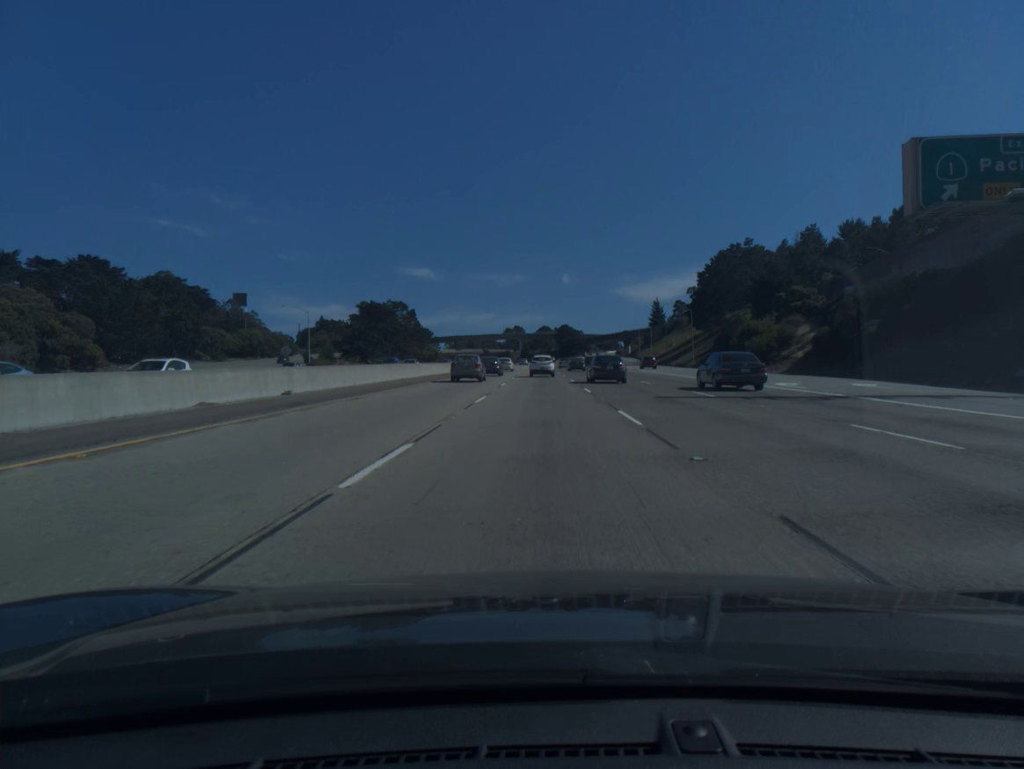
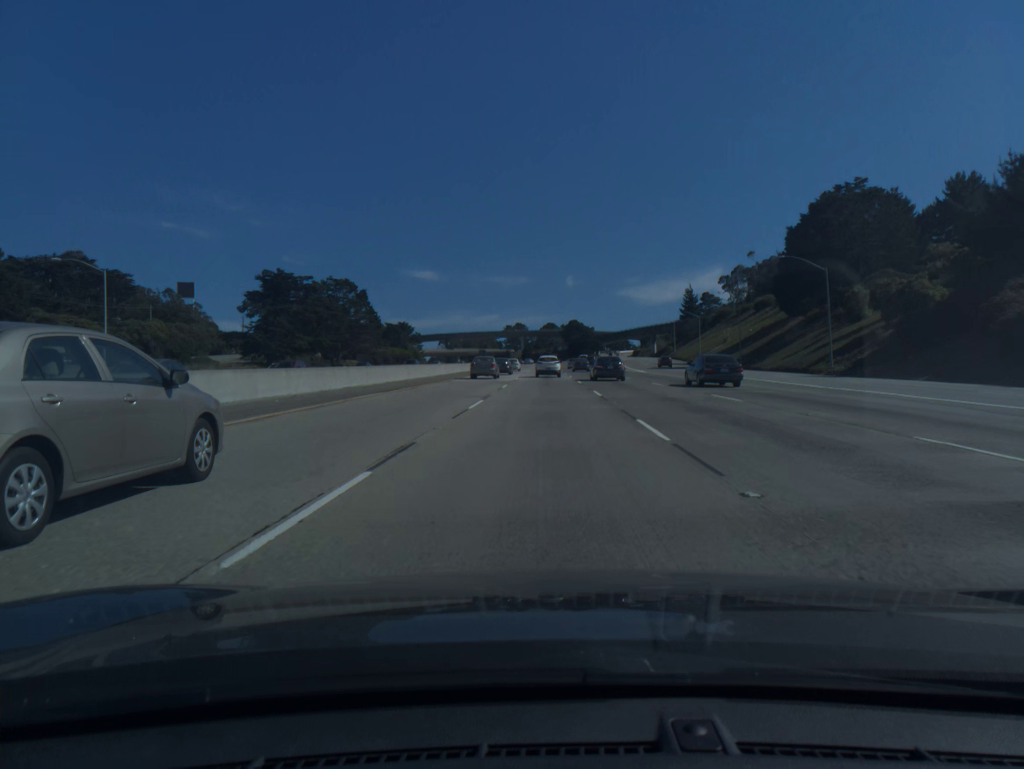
(-0.1, +61.2) m; 0°
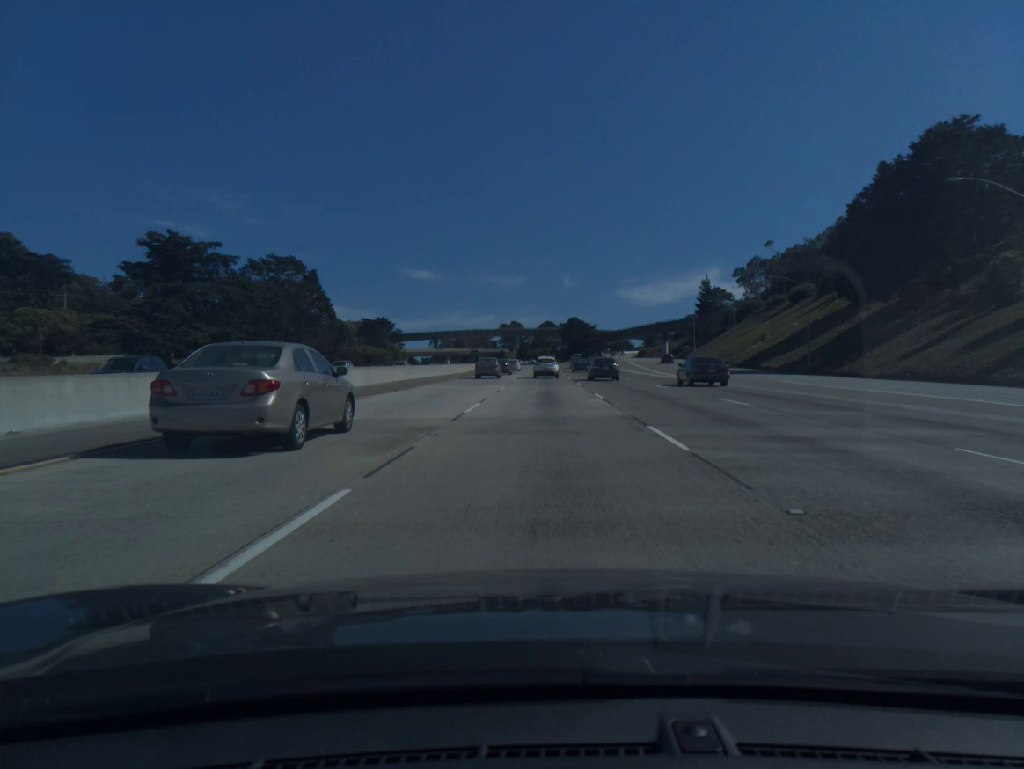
(0.0, +30.3) m; 0°
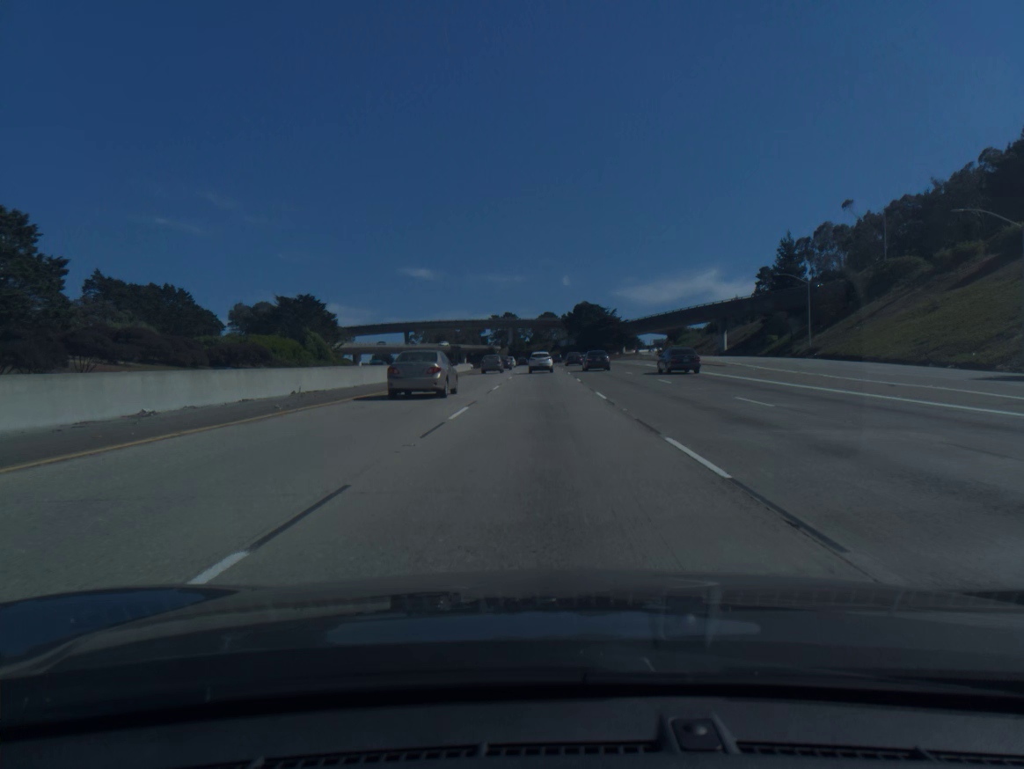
(+0.3, +75.6) m; 0°
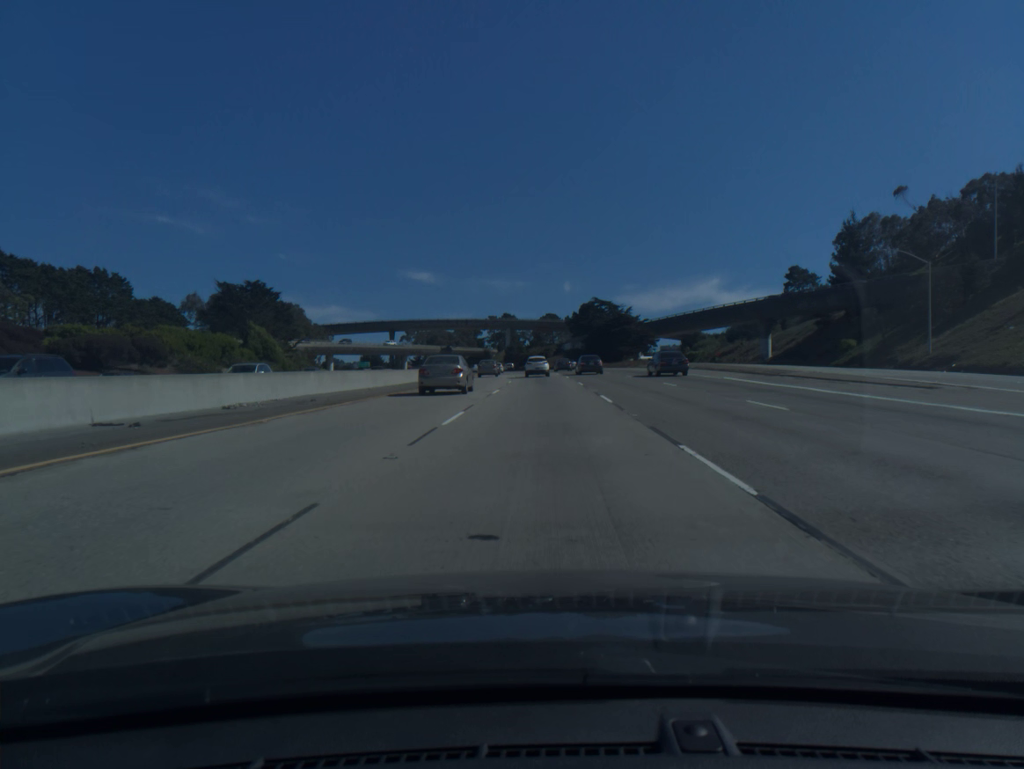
(0.0, +30.3) m; 0°
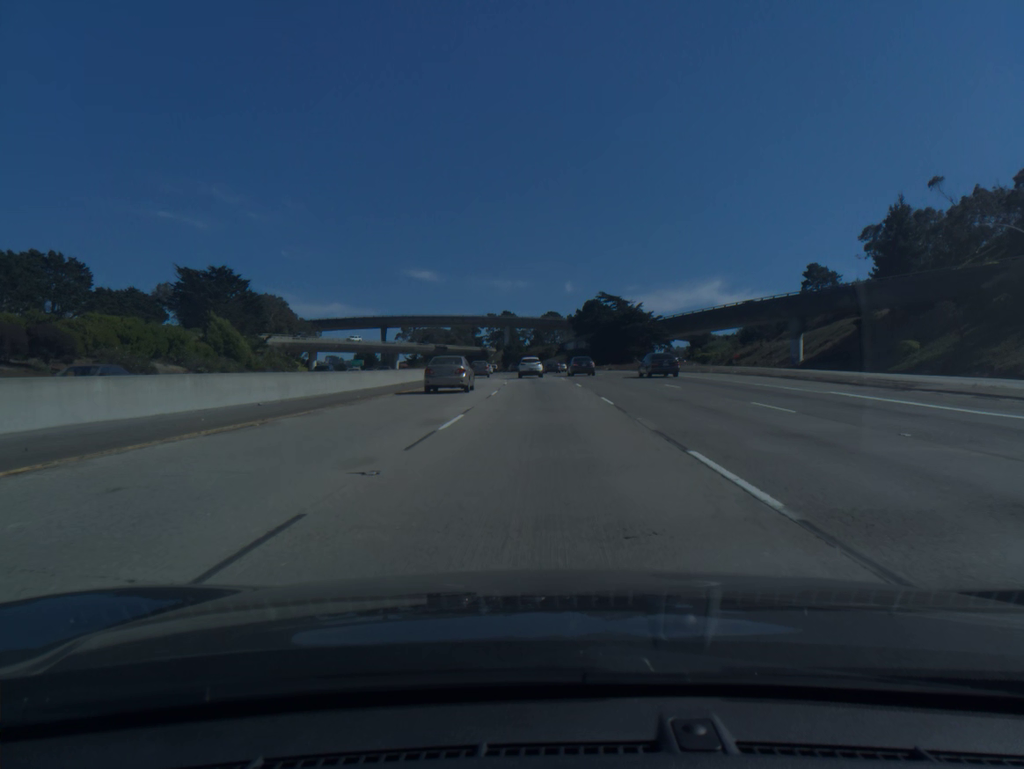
(0.0, +15.2) m; 0°
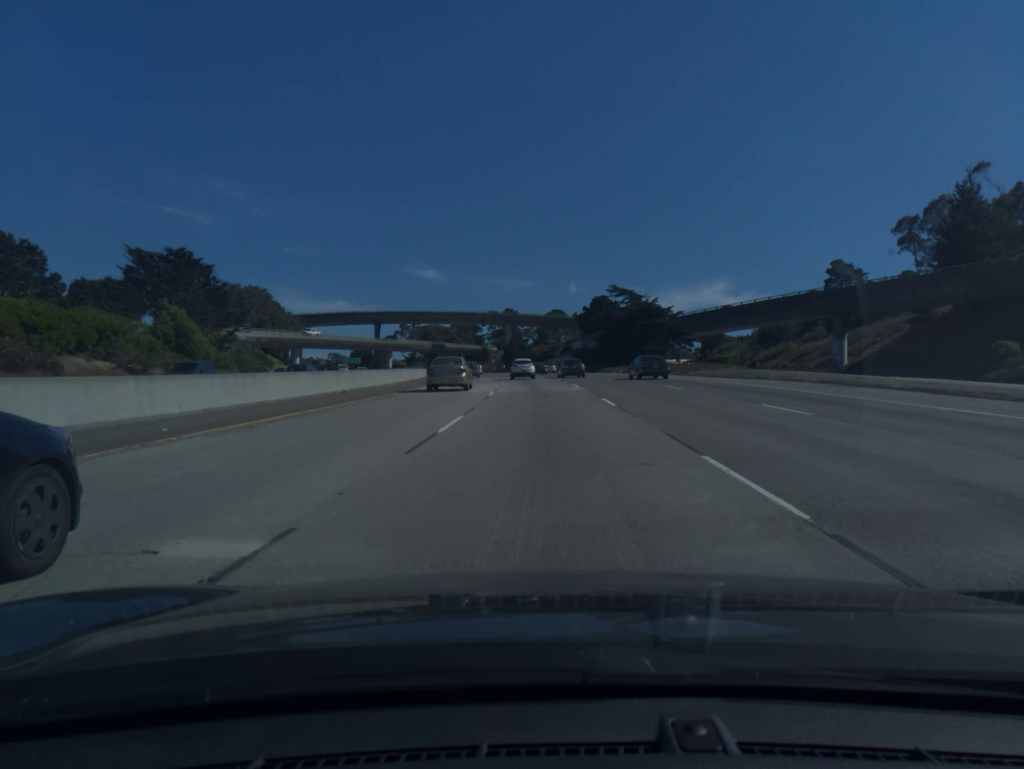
(0.0, +15.2) m; 0°
